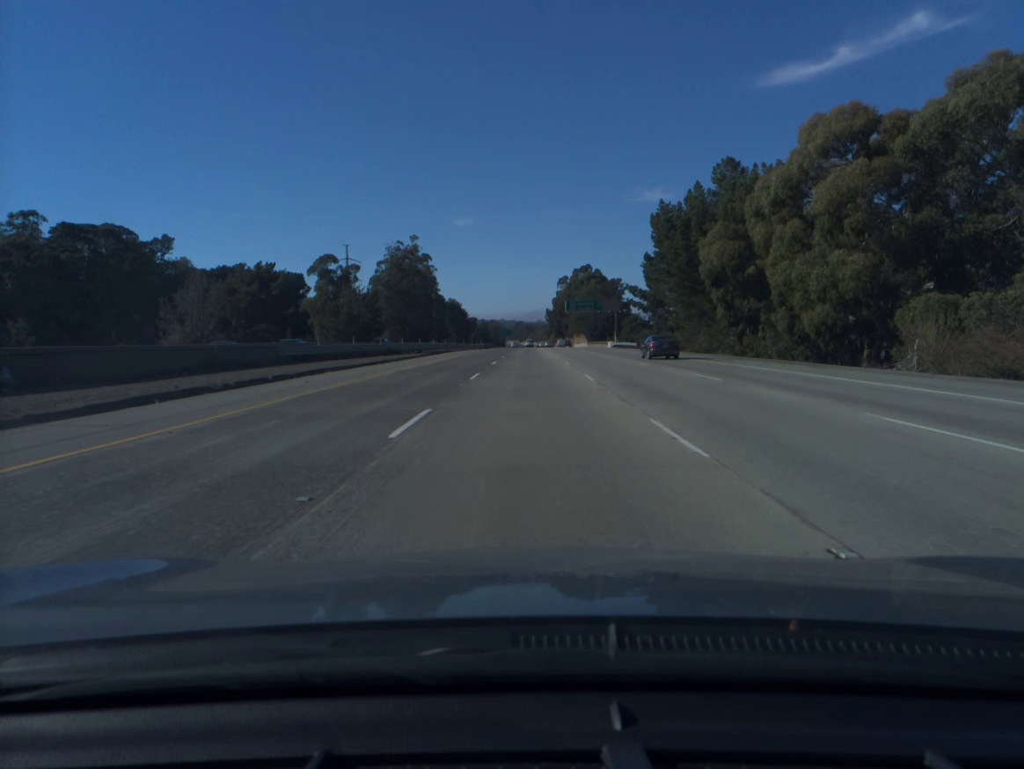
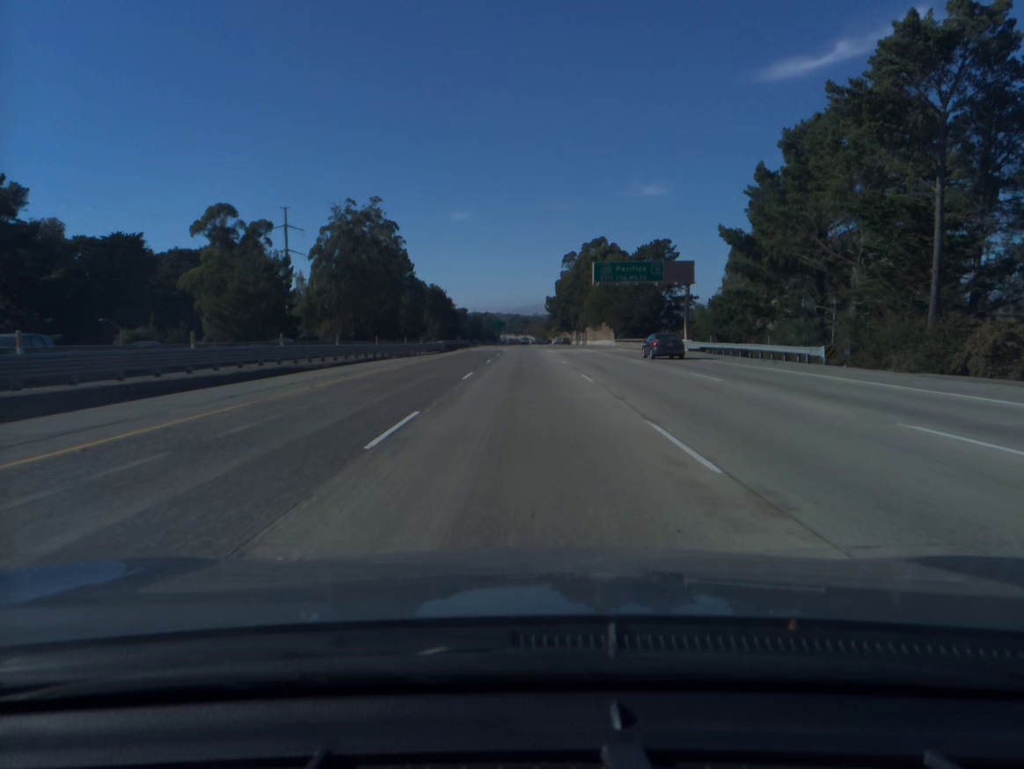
(+0.2, +59.8) m; 0°
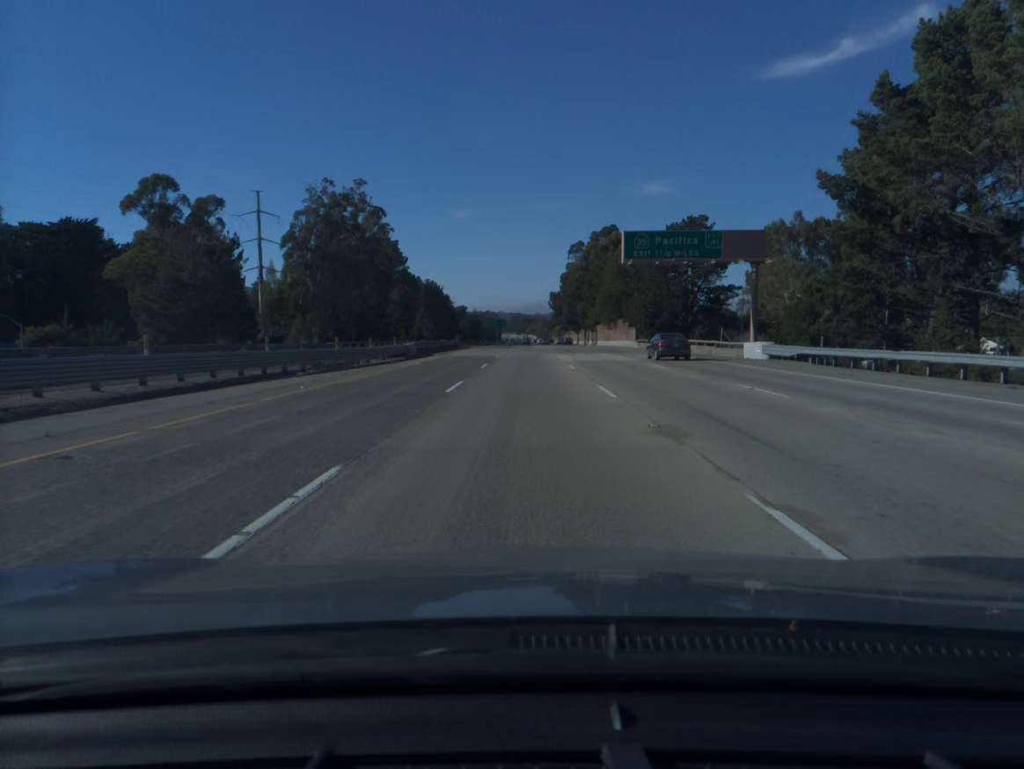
(0.0, +20.0) m; 0°
